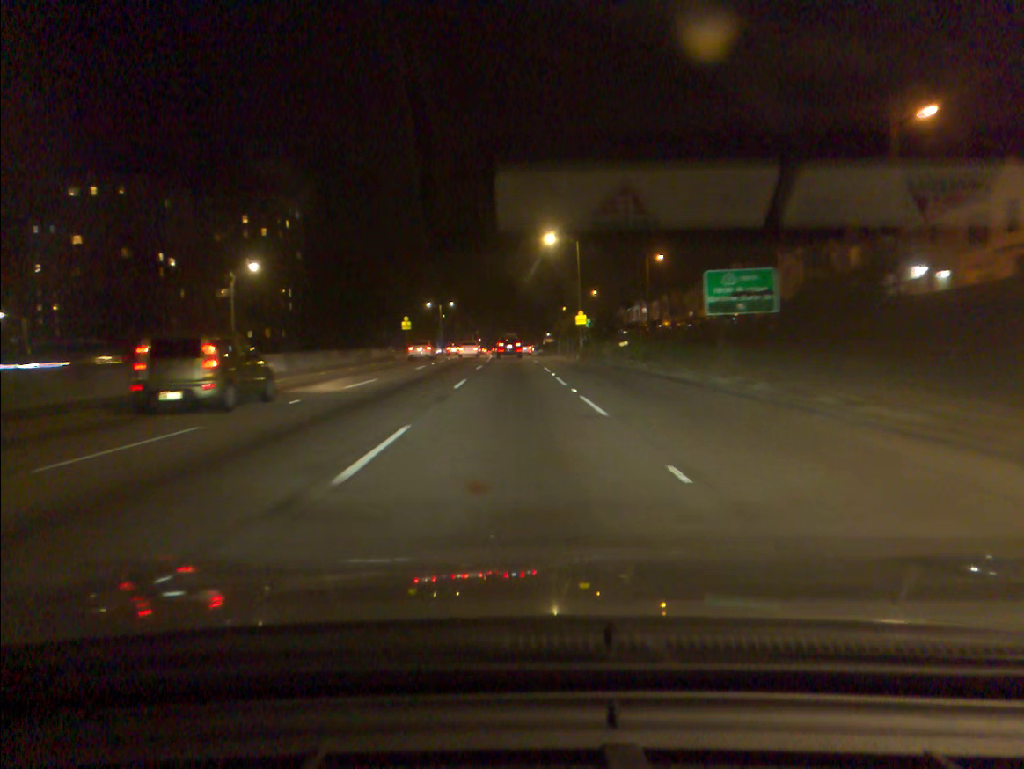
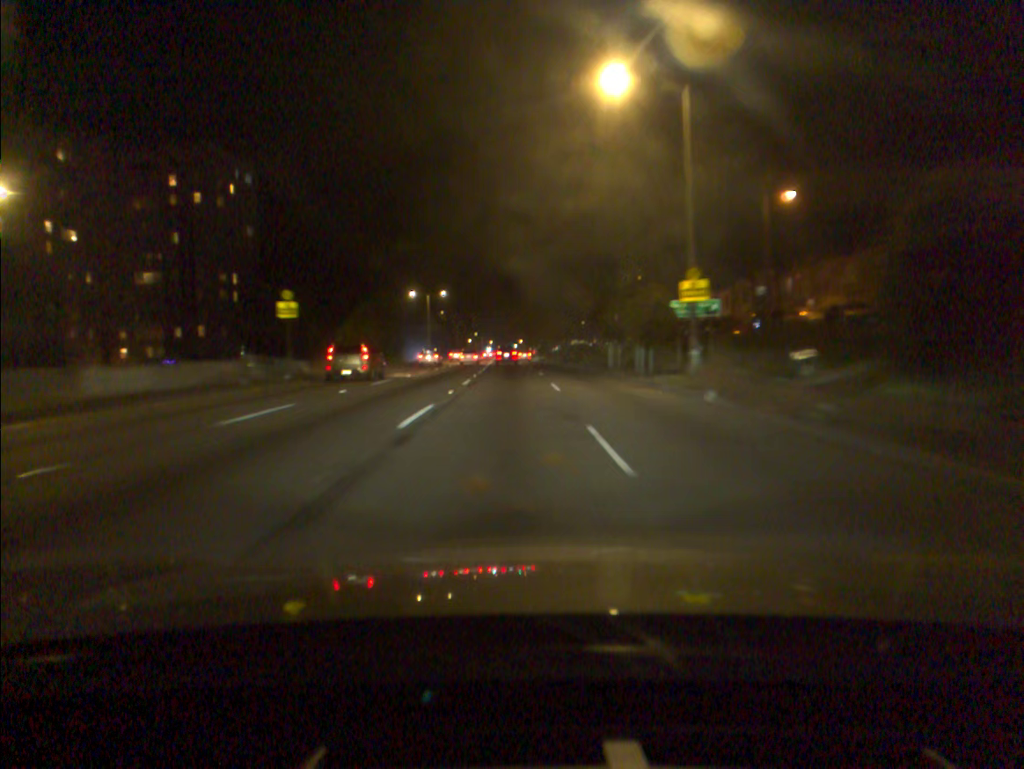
(-0.2, +39.0) m; -1°
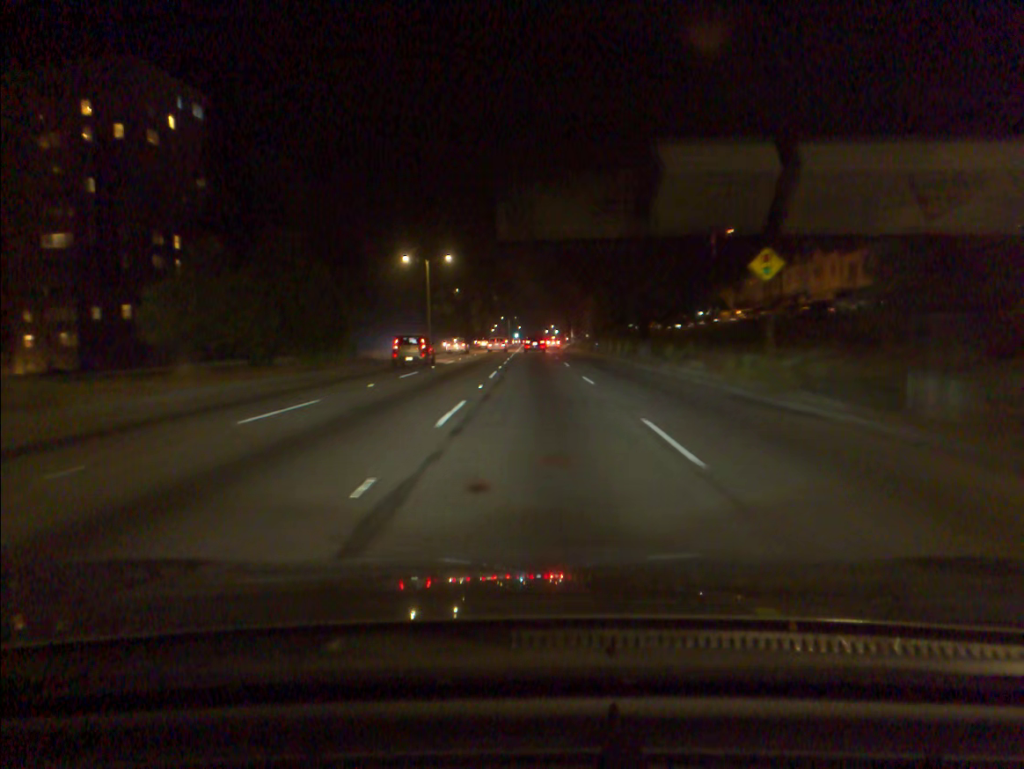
(-0.6, +30.1) m; -2°
